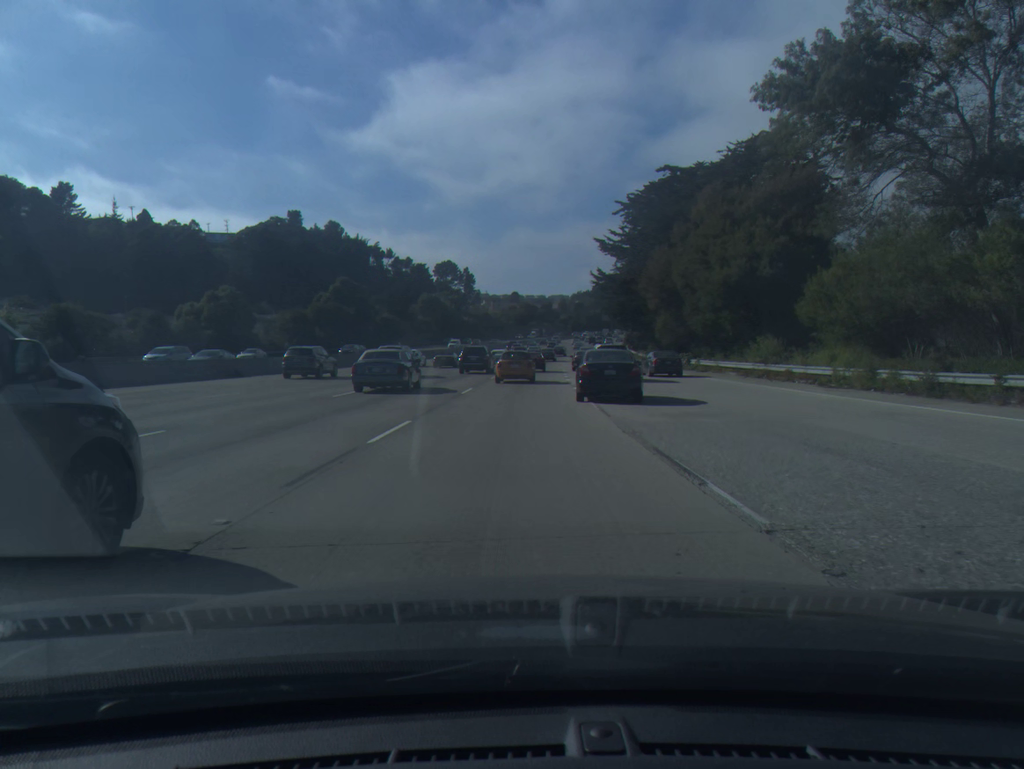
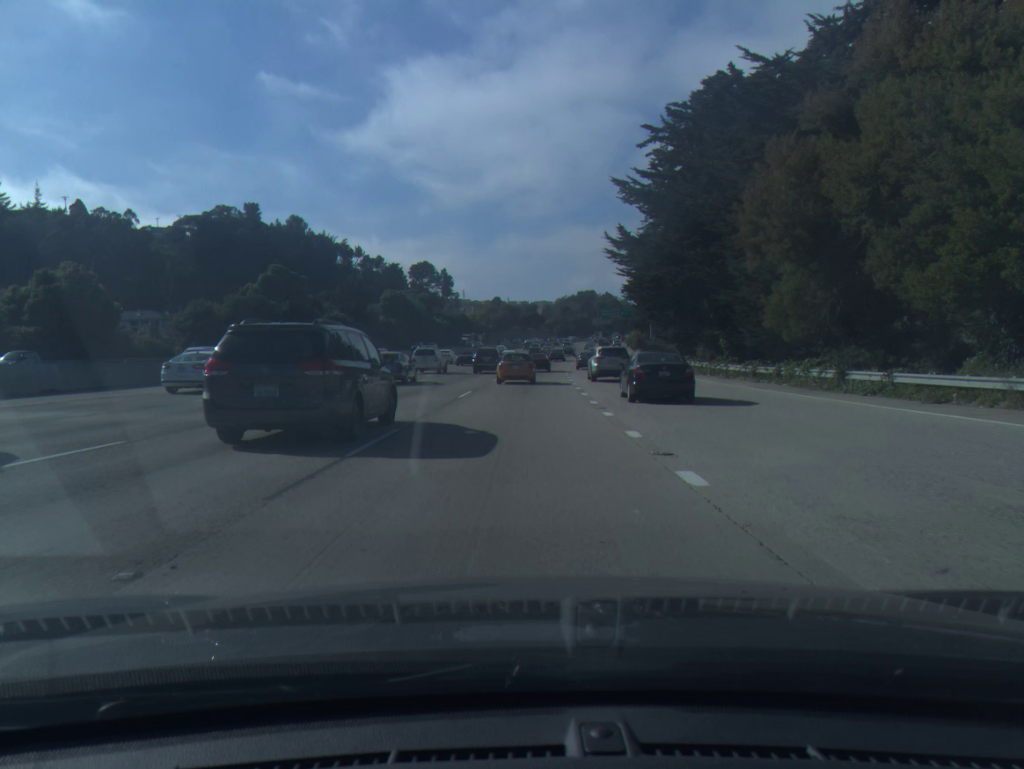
(+0.4, +30.2) m; +1°
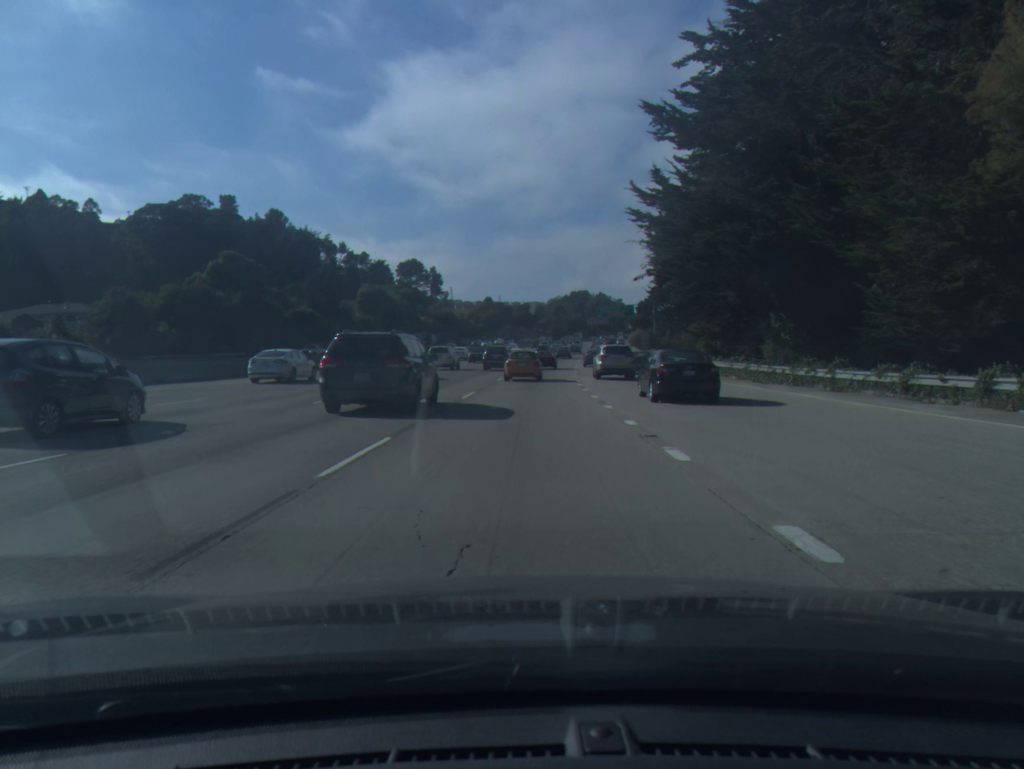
(+0.1, +16.2) m; +1°
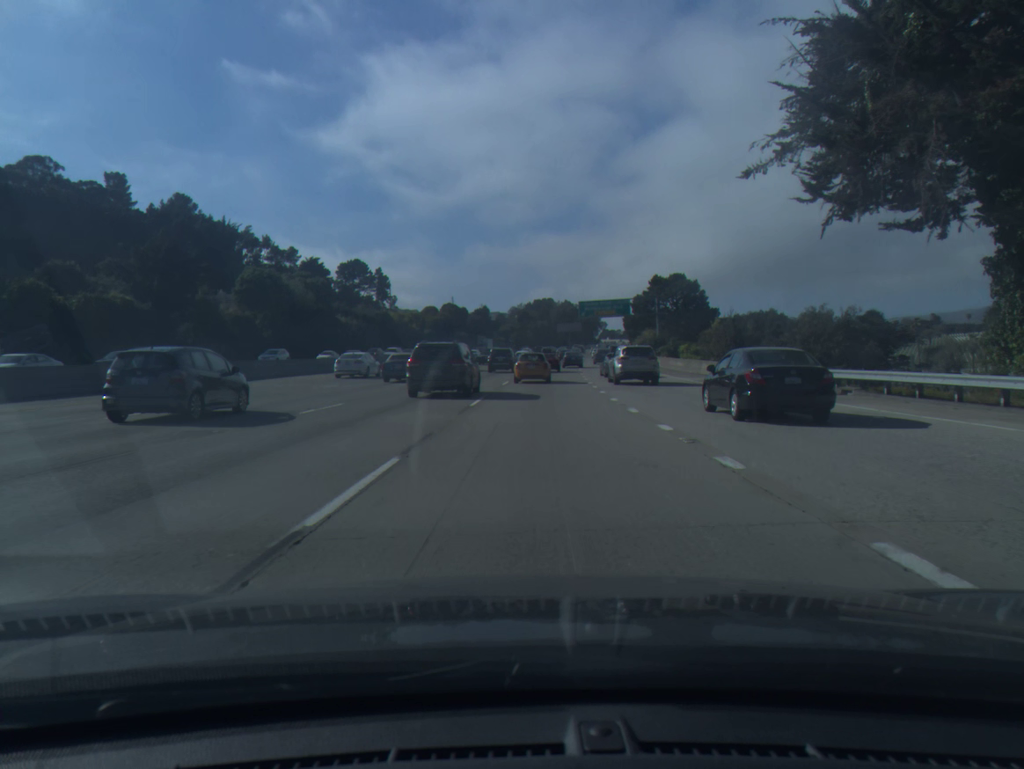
(+0.8, +46.0) m; +3°
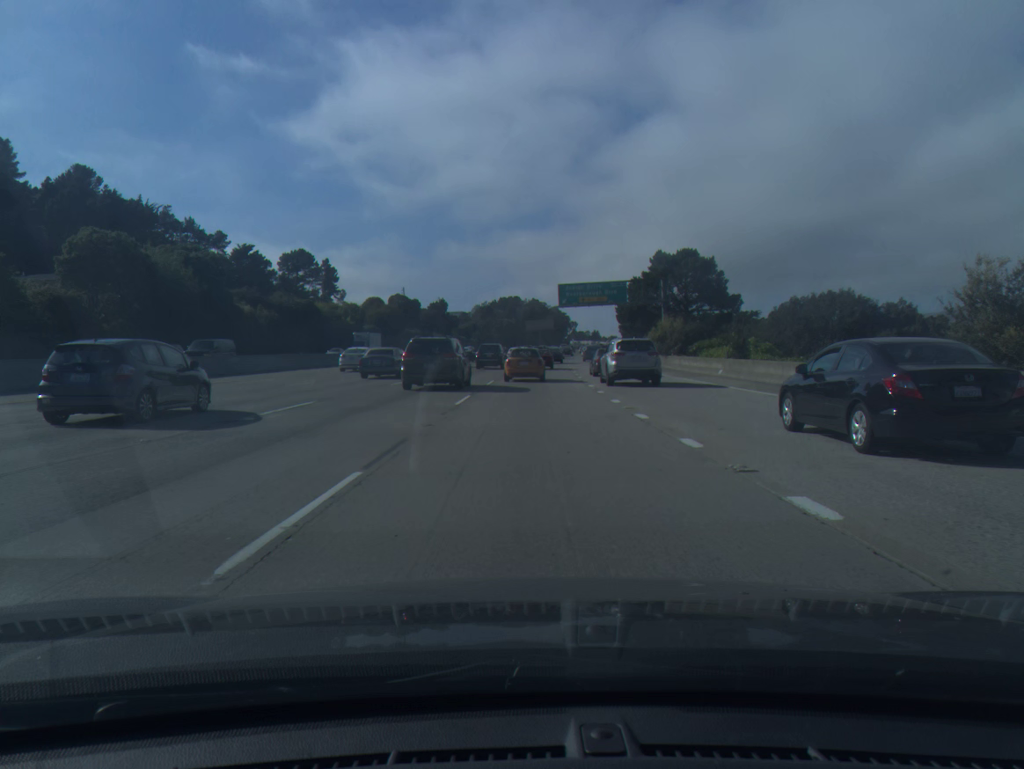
(+0.7, +30.7) m; +3°
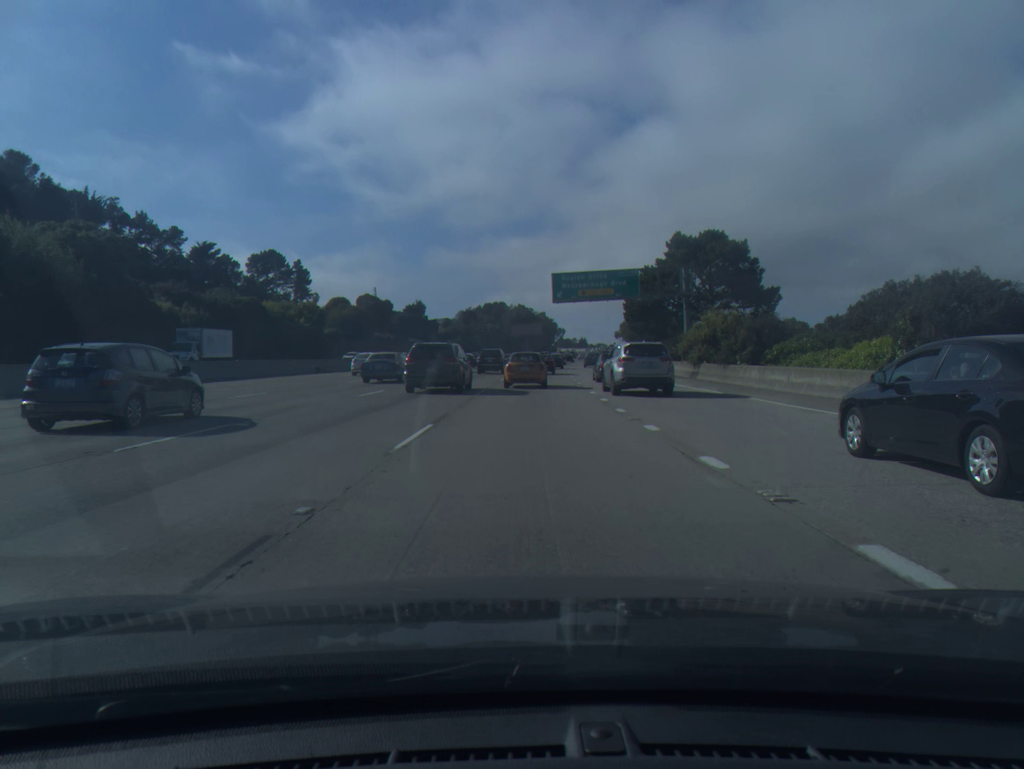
(+0.2, +19.9) m; +1°
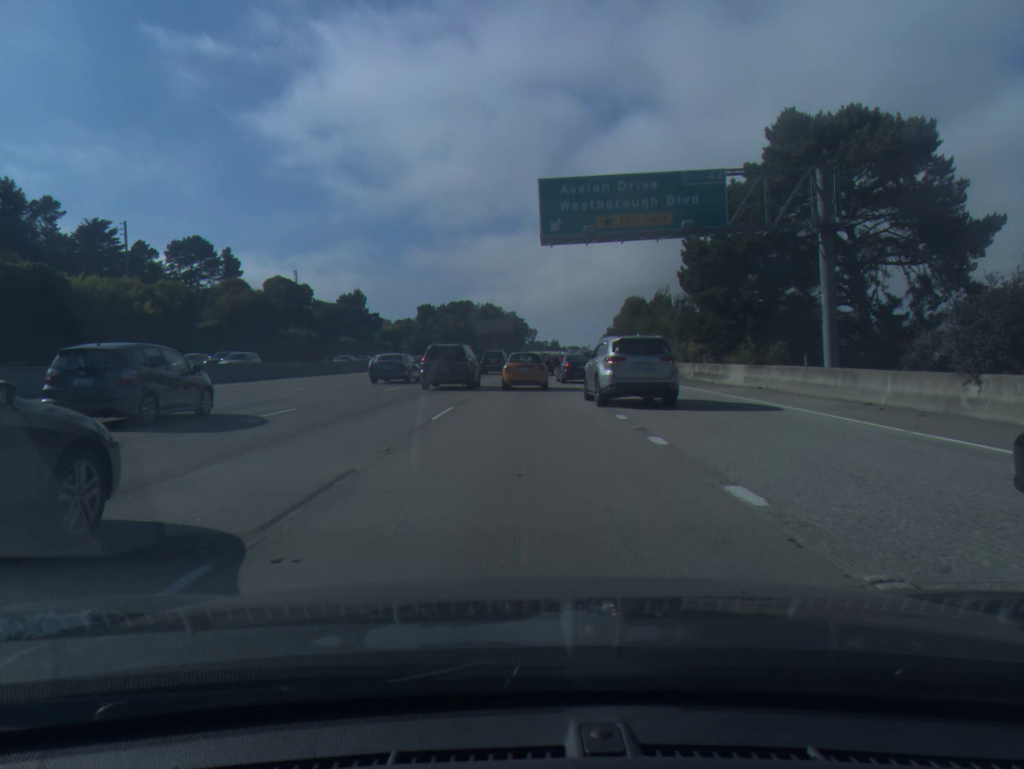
(+0.8, +39.1) m; +2°
